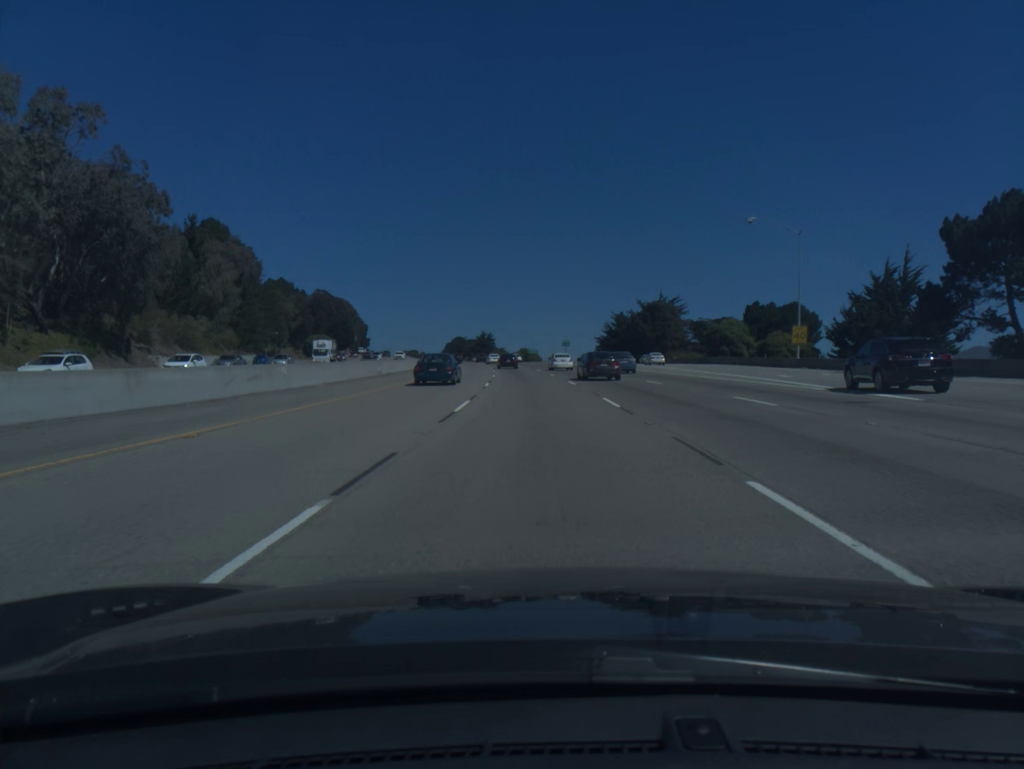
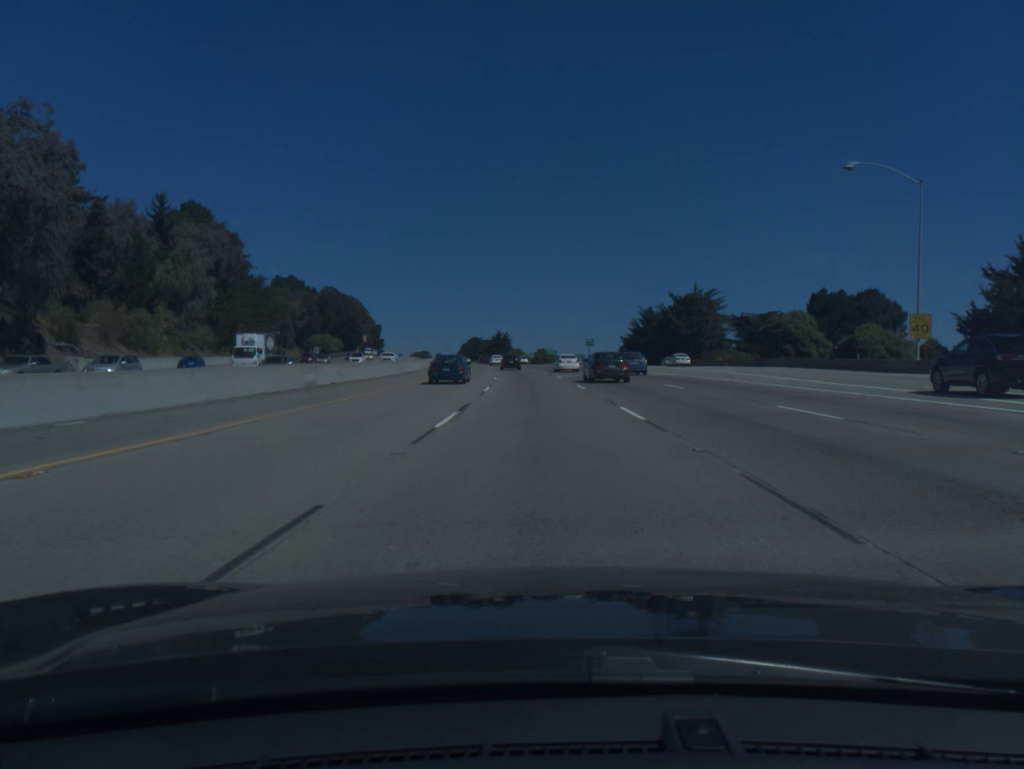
(-0.2, +18.2) m; -1°
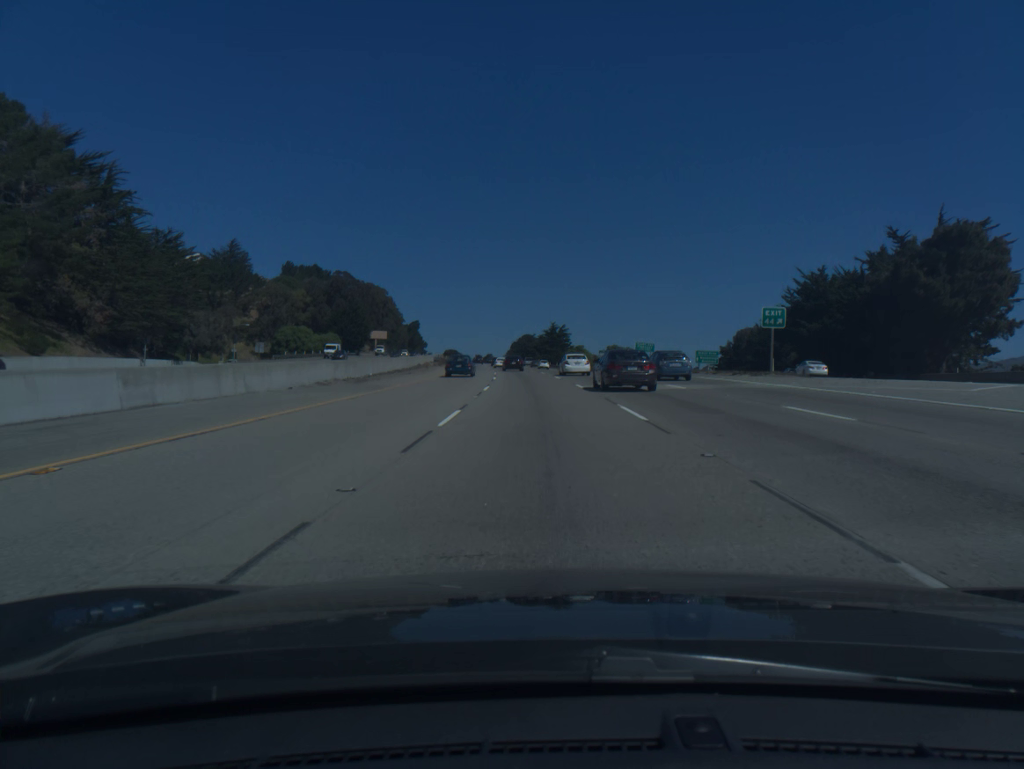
(-2.8, +72.8) m; -4°
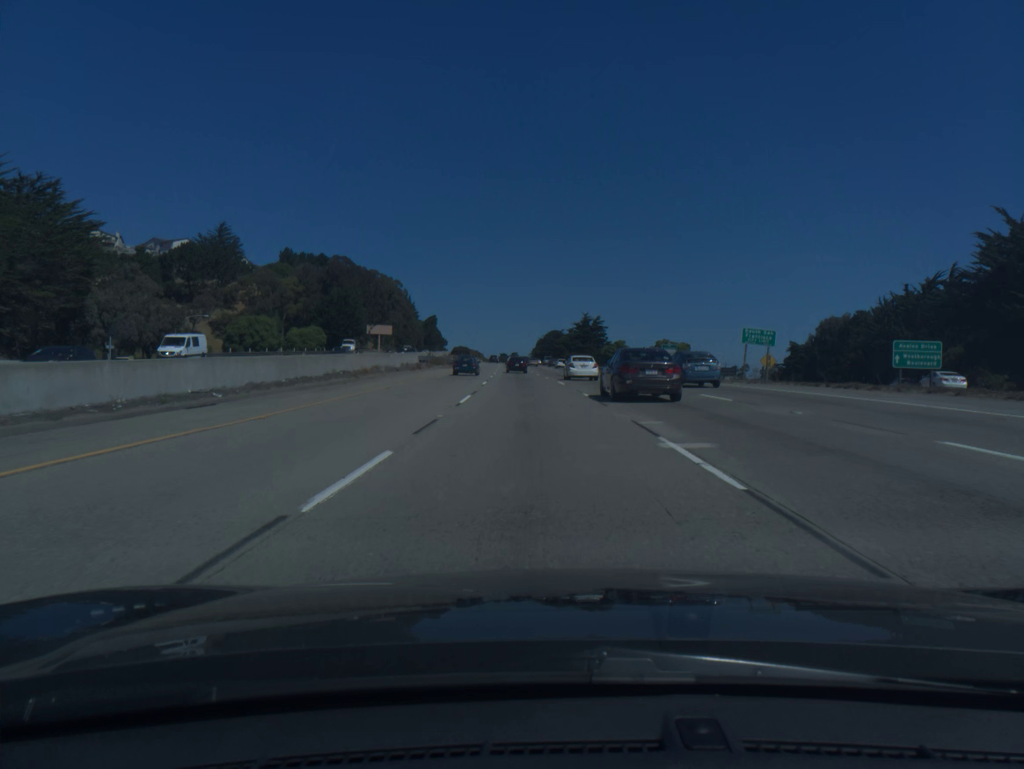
(-0.7, +36.5) m; -2°
